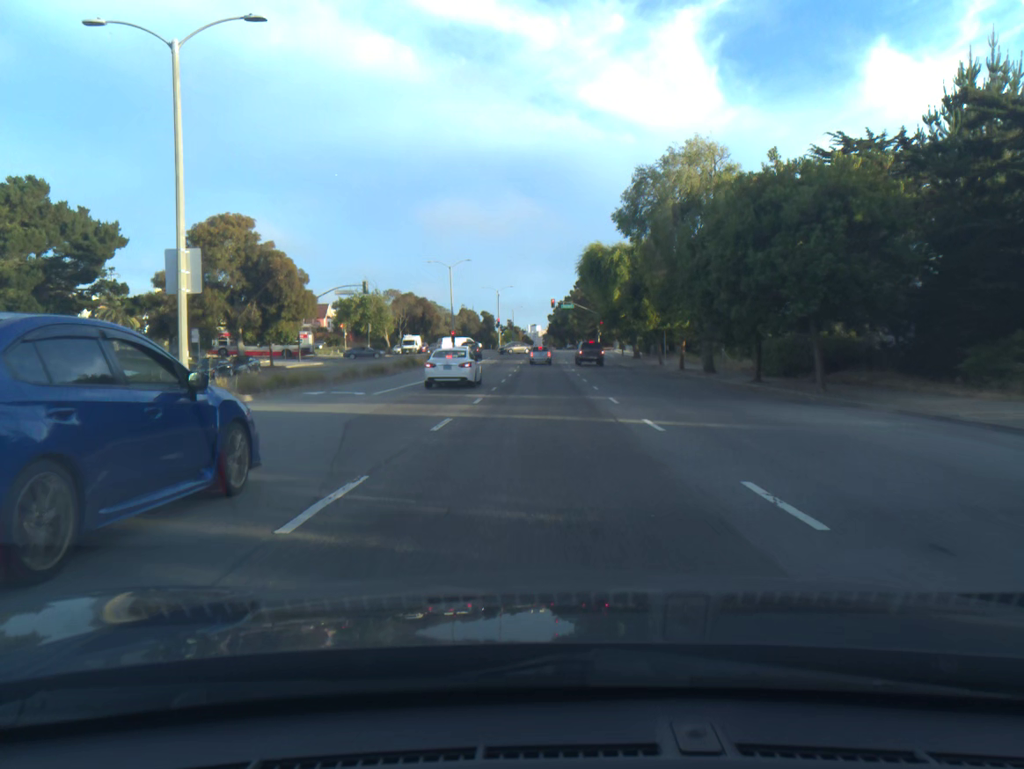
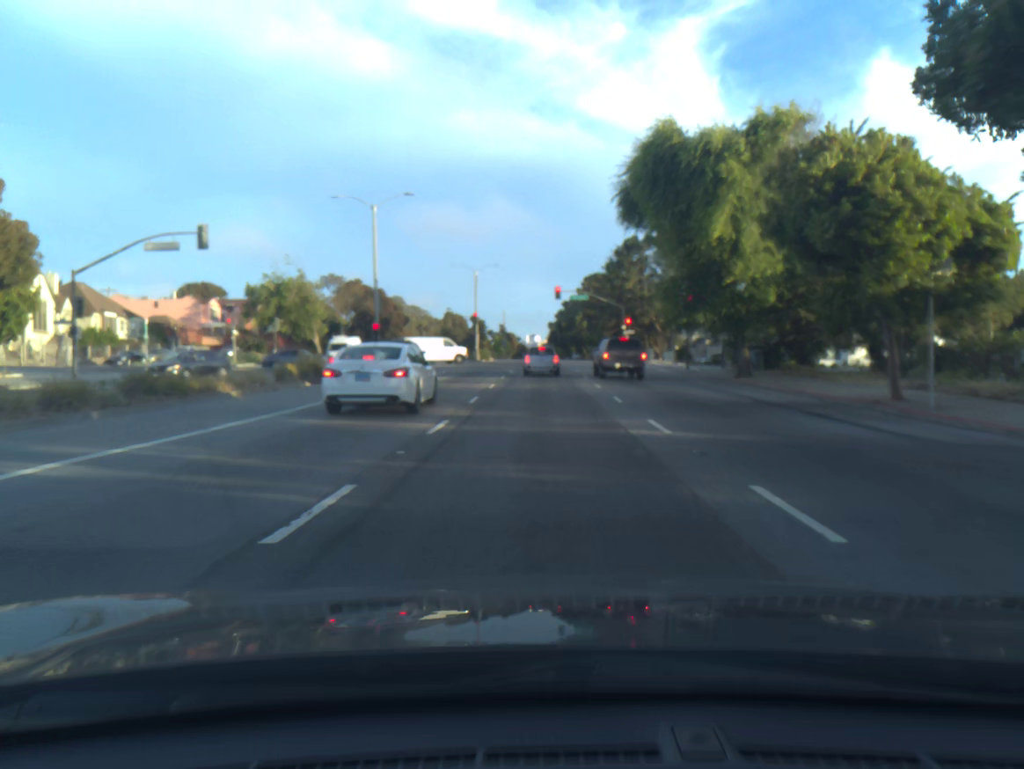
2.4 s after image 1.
(0.0, +36.9) m; 0°
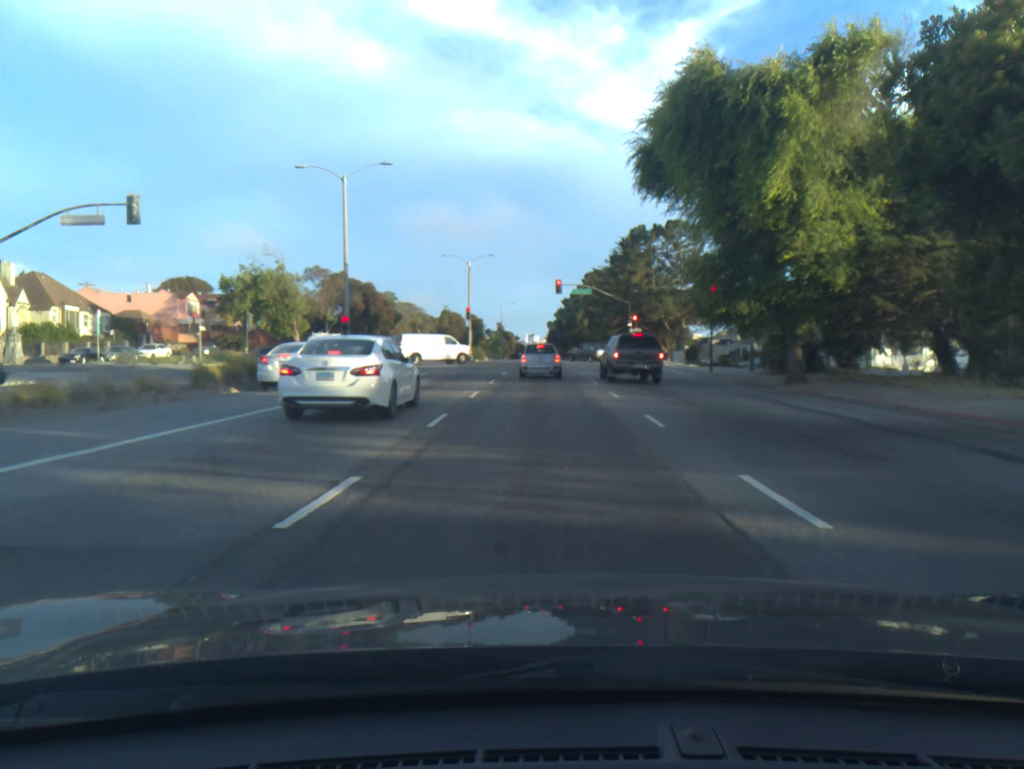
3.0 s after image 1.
(0.0, +7.0) m; 0°
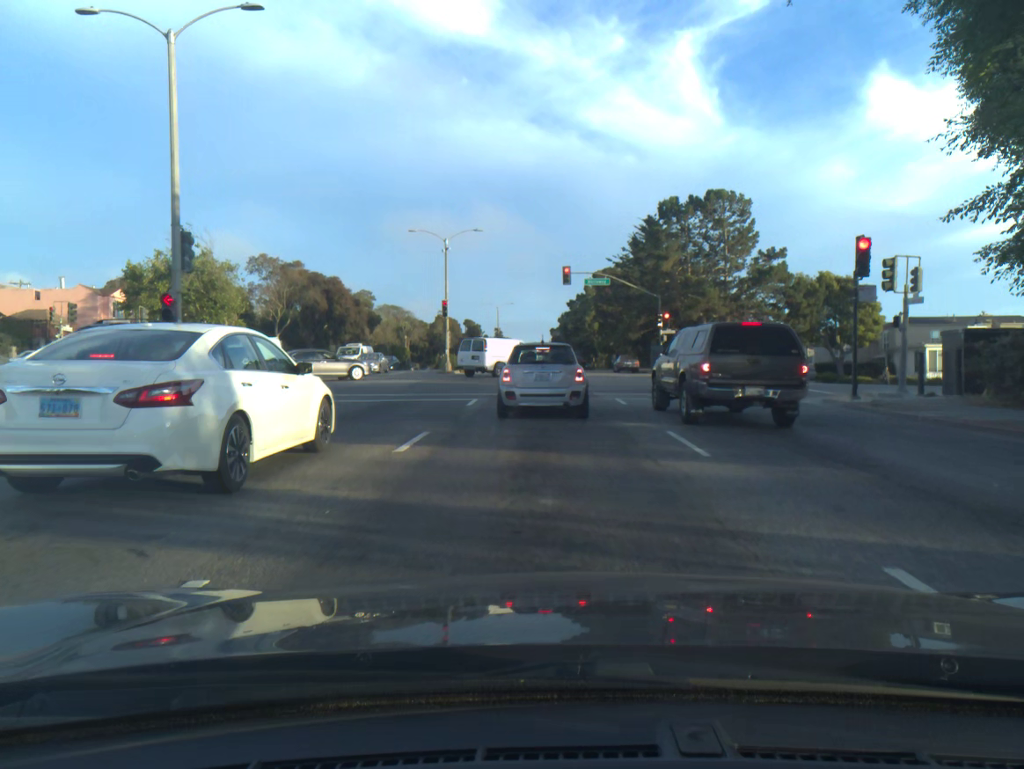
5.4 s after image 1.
(0.0, +18.3) m; 0°
